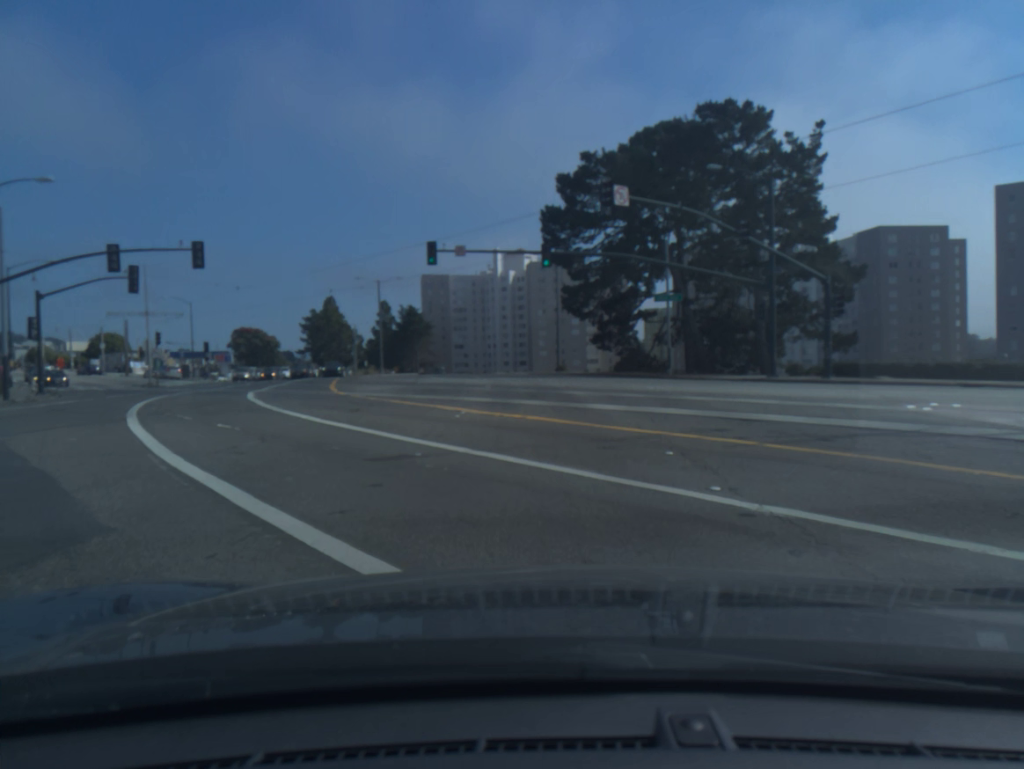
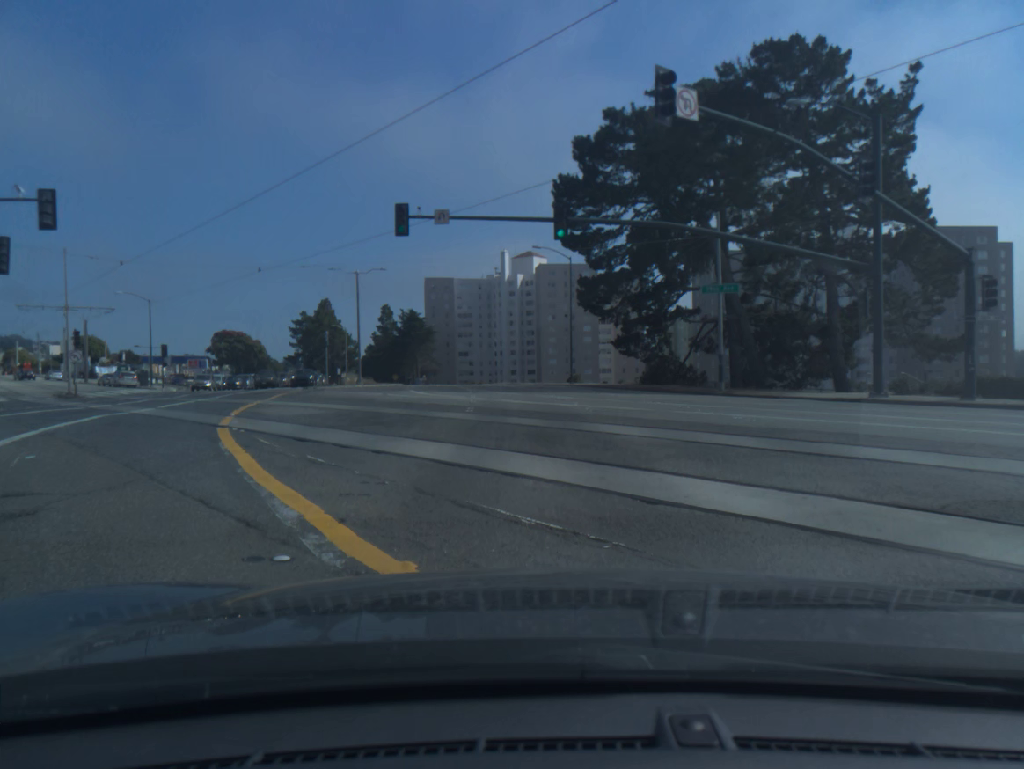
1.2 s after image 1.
(-0.1, +12.0) m; -1°
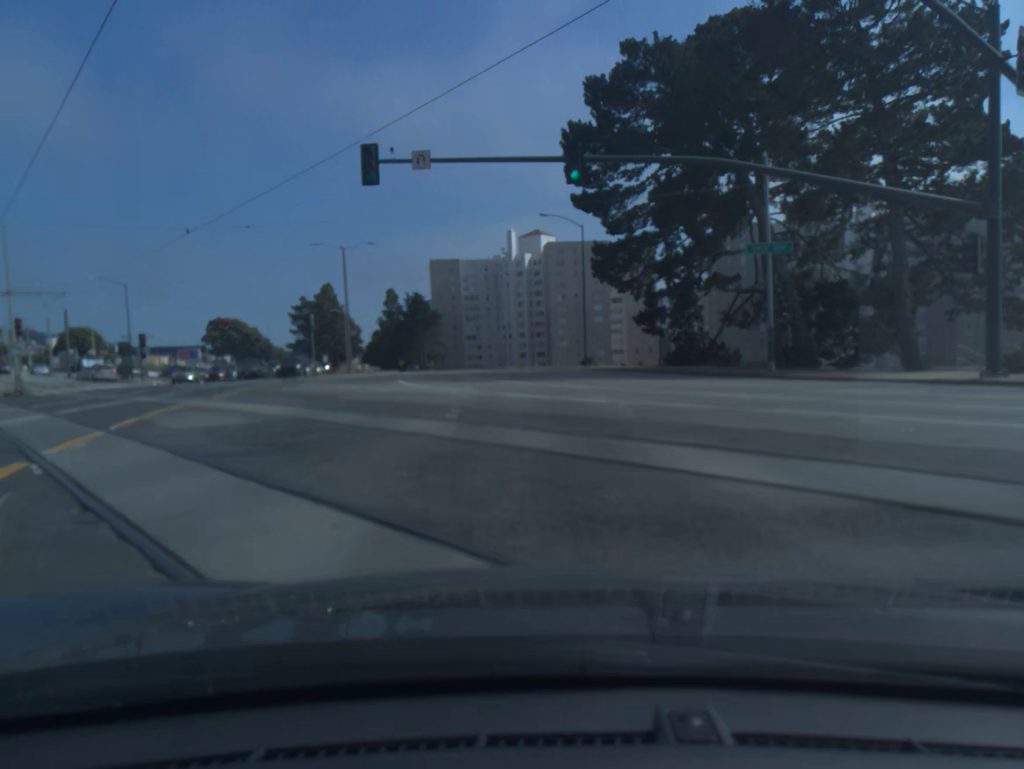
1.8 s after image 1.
(0.0, +6.9) m; 0°
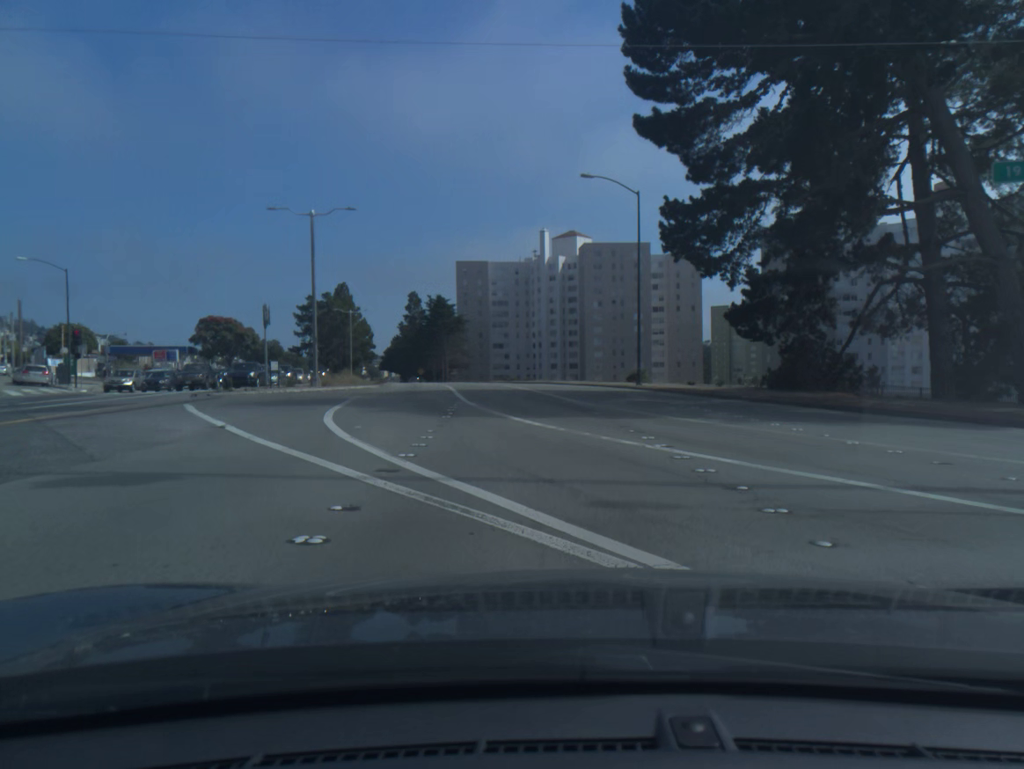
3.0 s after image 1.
(-0.4, +15.2) m; -3°
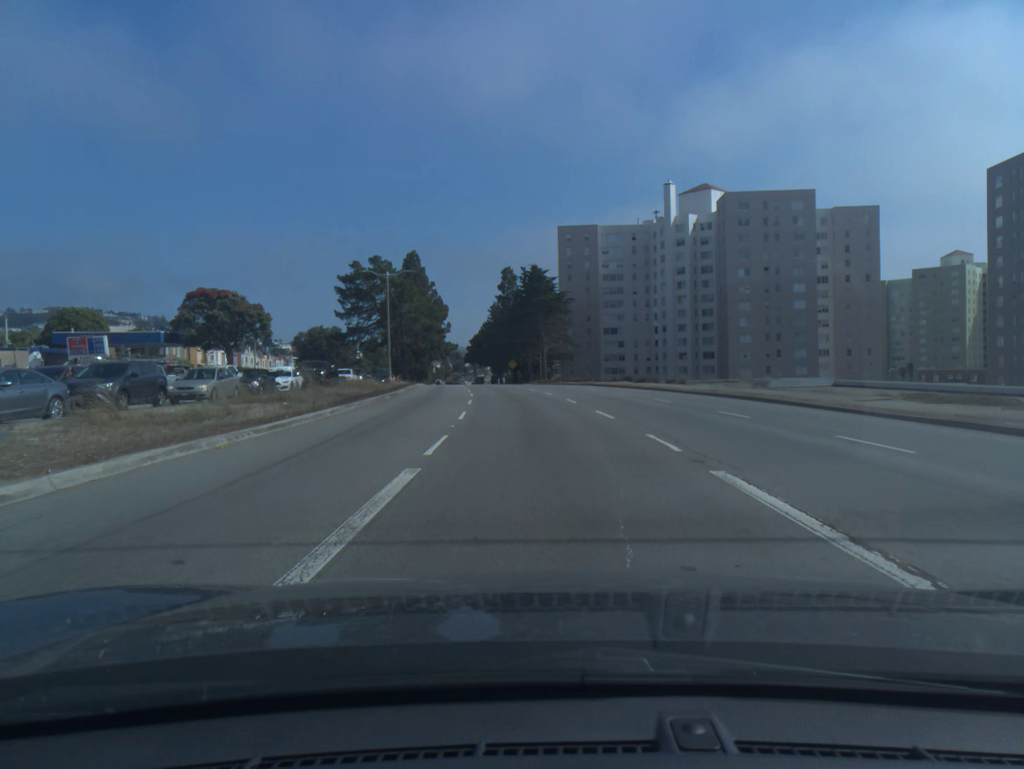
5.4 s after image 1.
(-2.9, +37.5) m; -8°
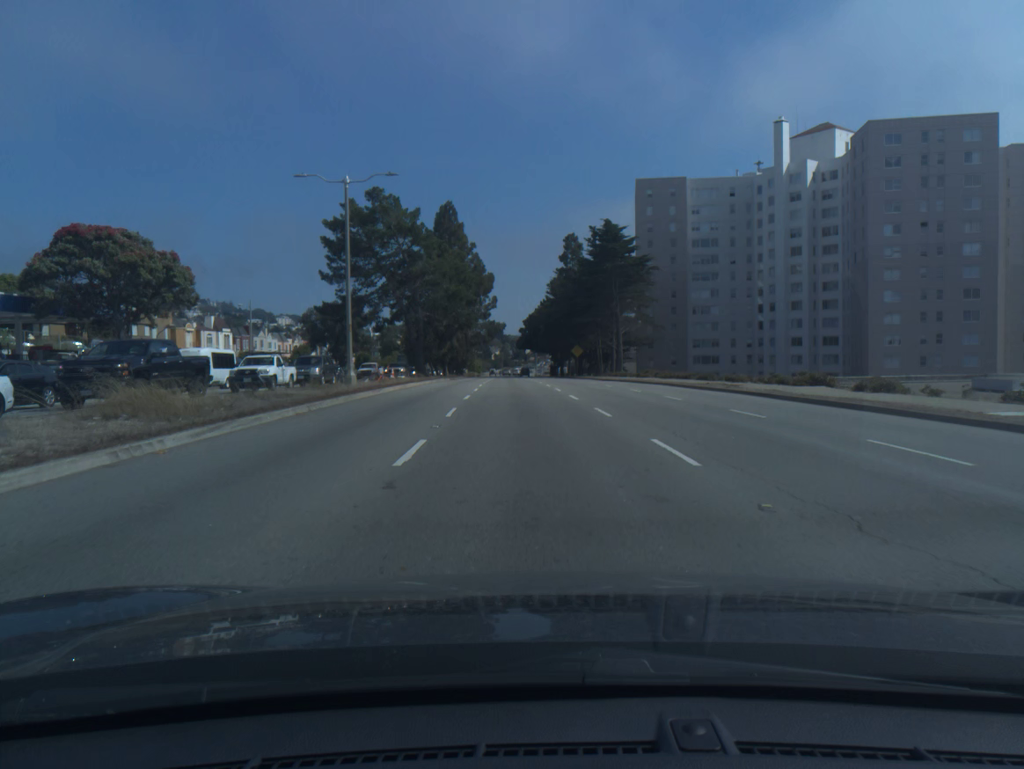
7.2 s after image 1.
(-1.2, +31.1) m; -5°
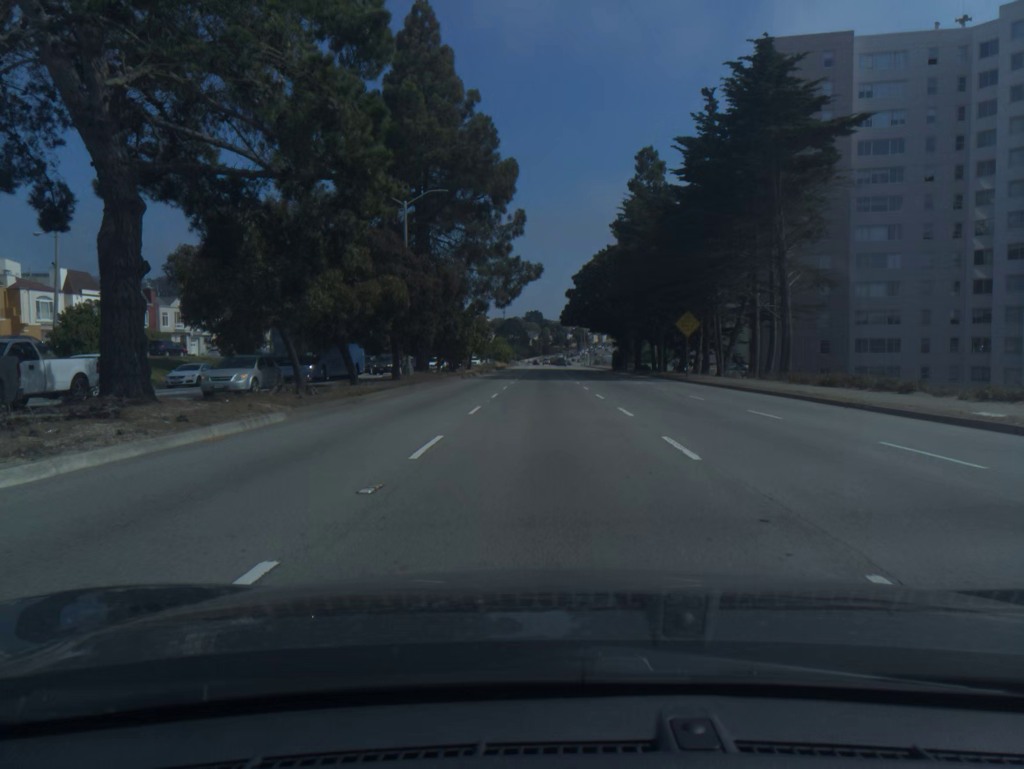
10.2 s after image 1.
(-2.0, +51.4) m; -3°
